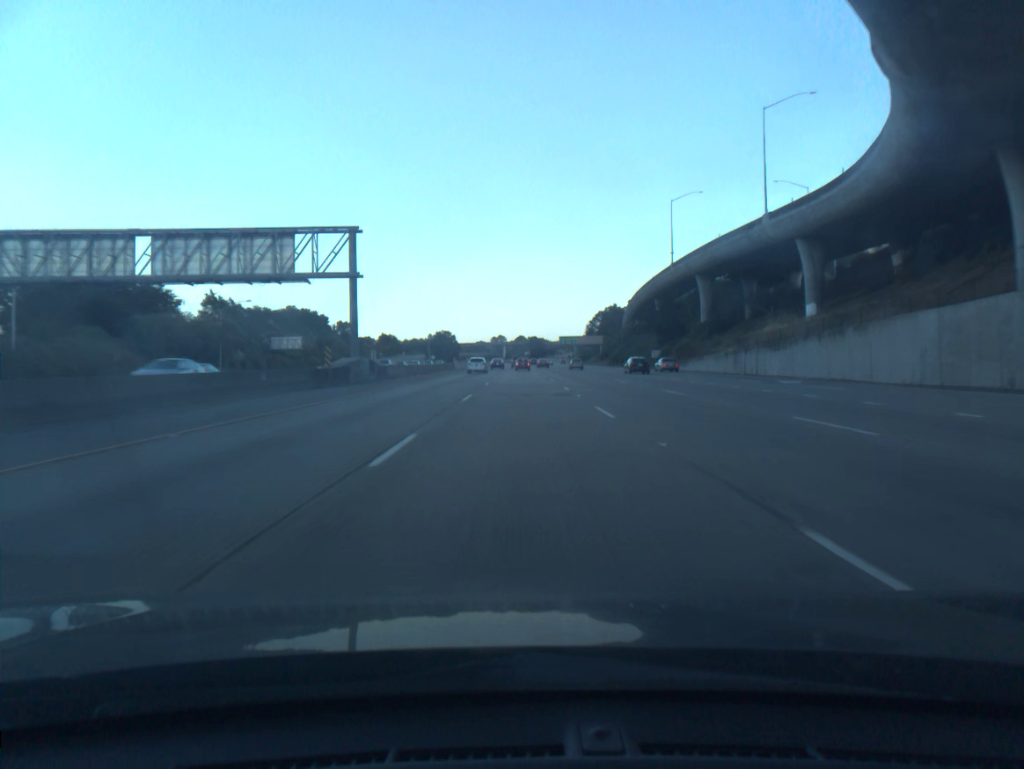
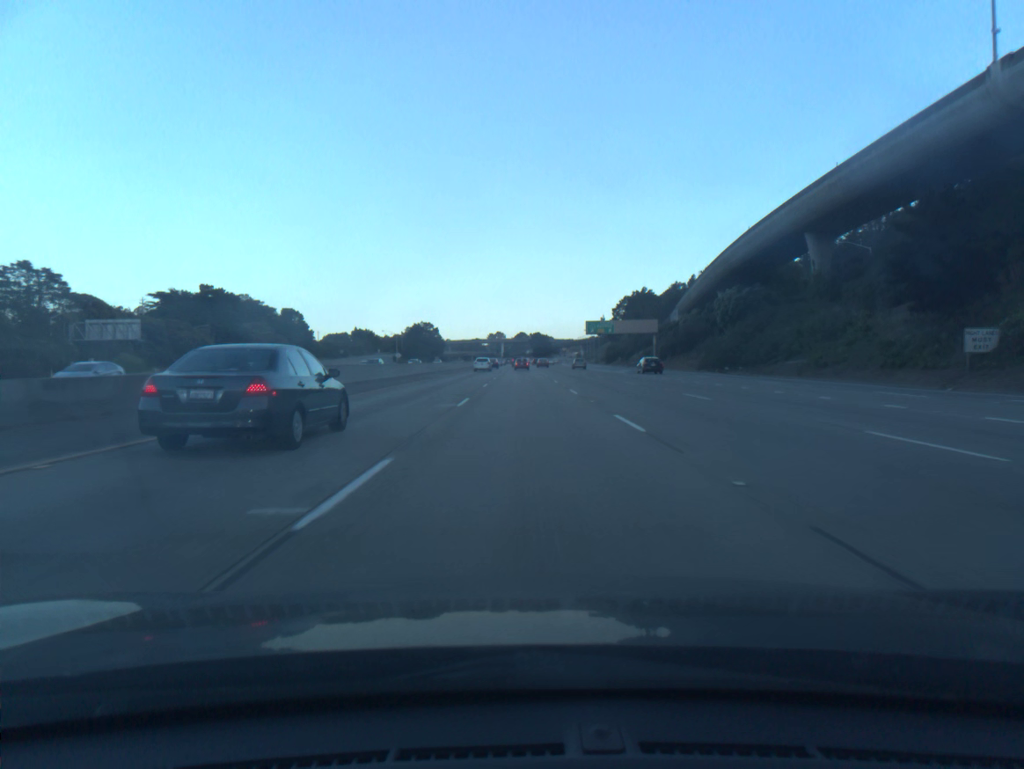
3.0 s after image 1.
(-0.3, +90.8) m; 0°
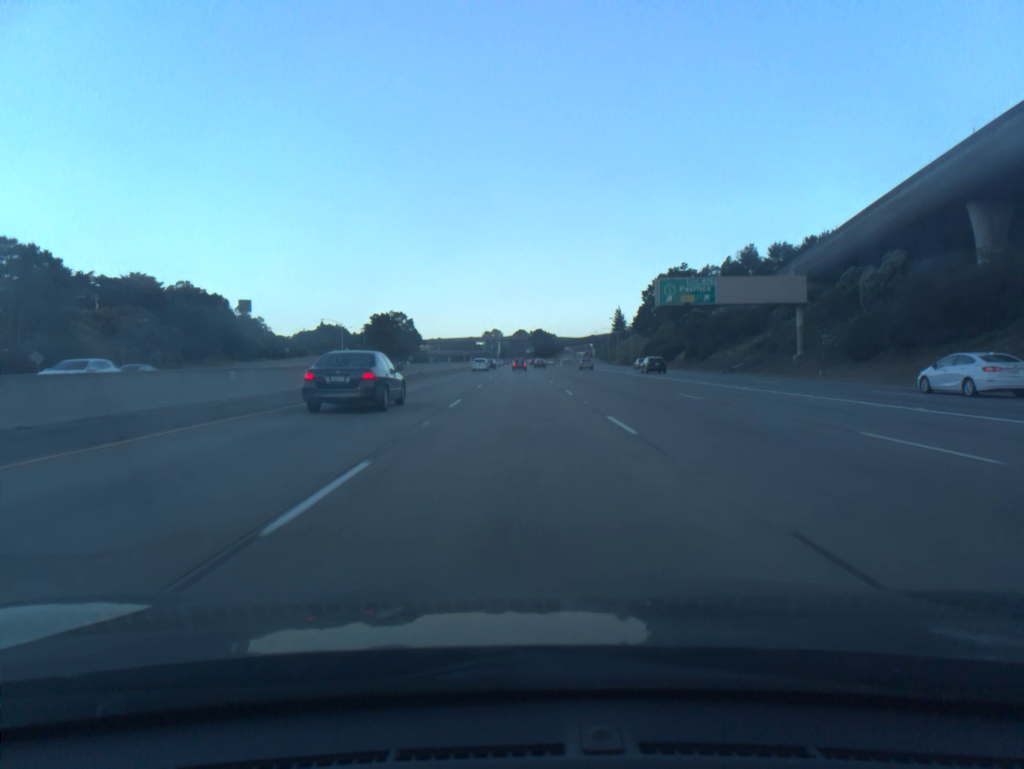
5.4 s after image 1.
(+0.2, +73.4) m; 0°
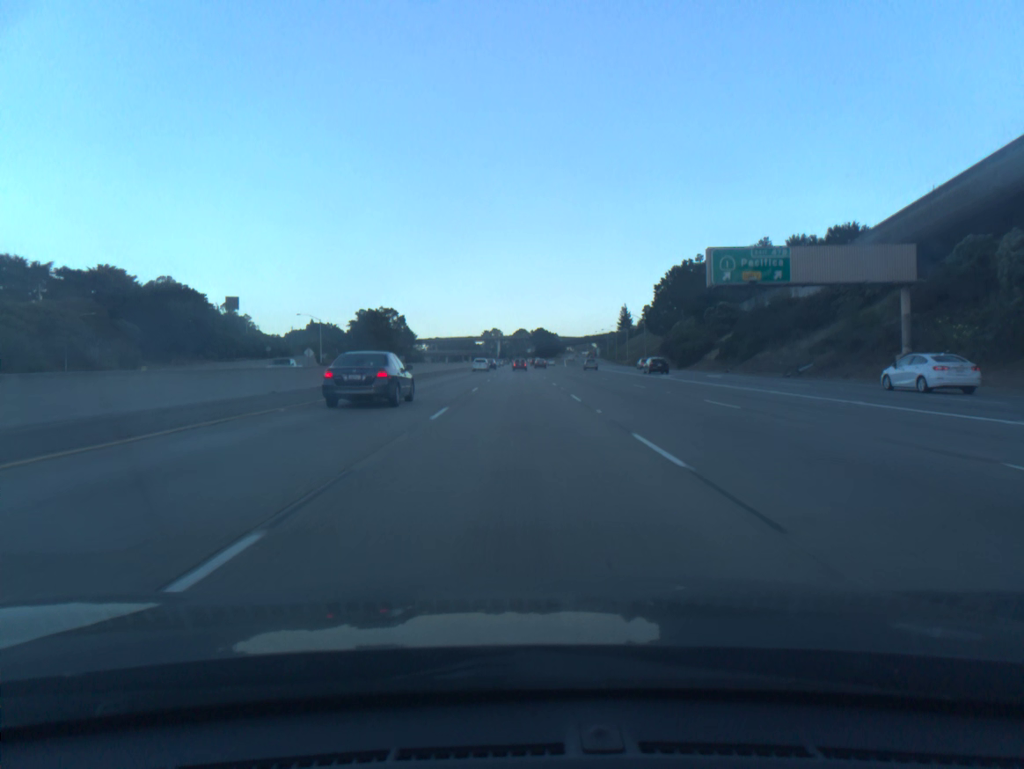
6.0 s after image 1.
(0.0, +18.6) m; 0°
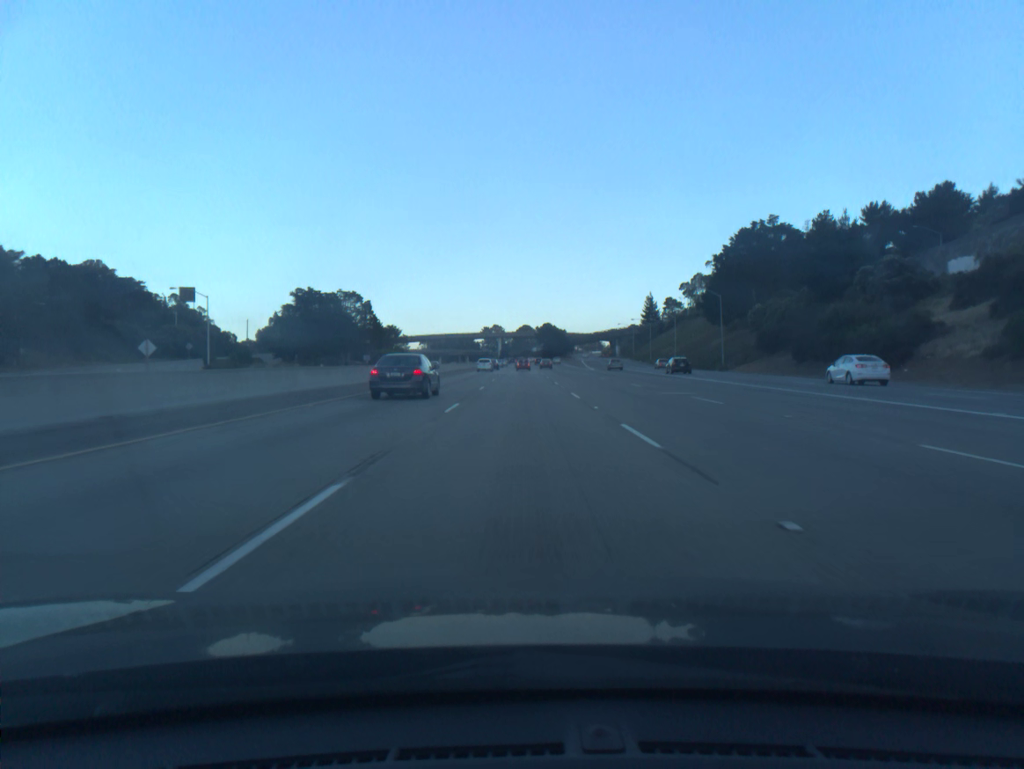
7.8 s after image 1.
(-0.1, +56.3) m; 0°
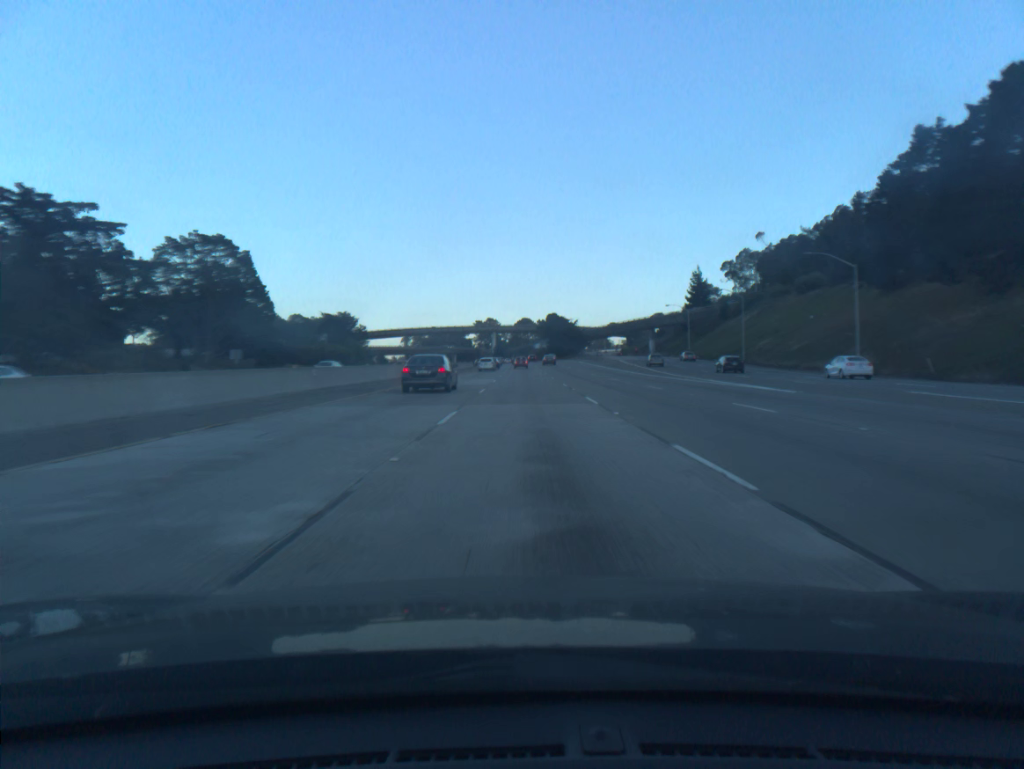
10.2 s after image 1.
(0.0, +76.7) m; 0°
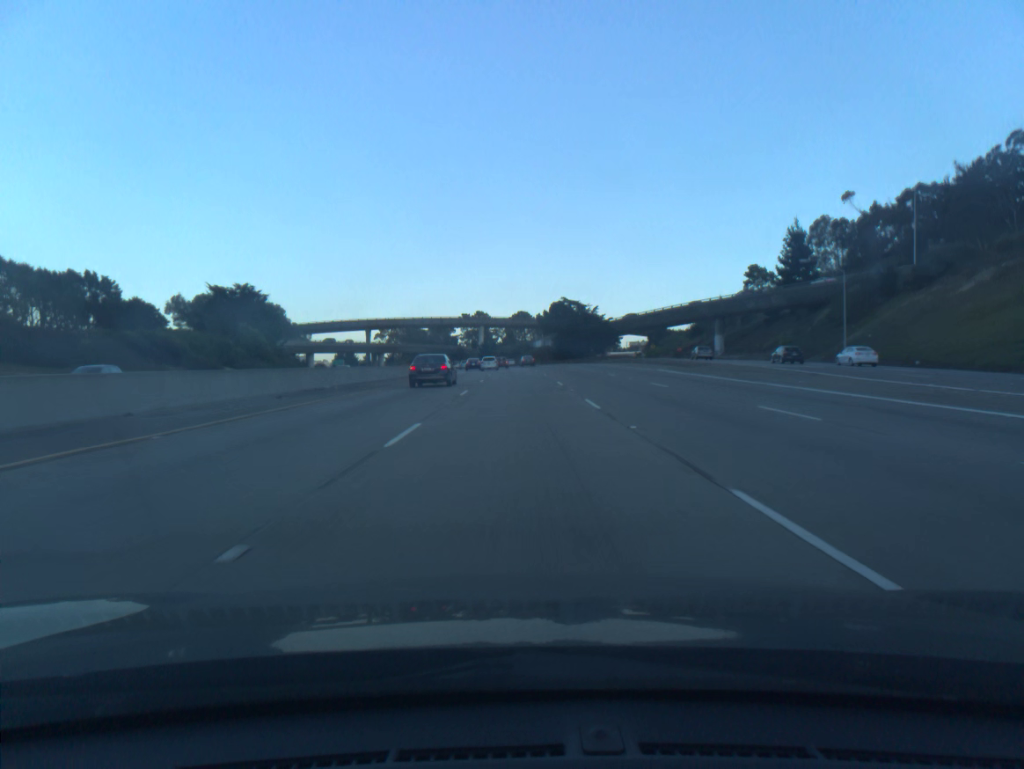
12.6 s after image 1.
(+0.2, +77.1) m; 0°
